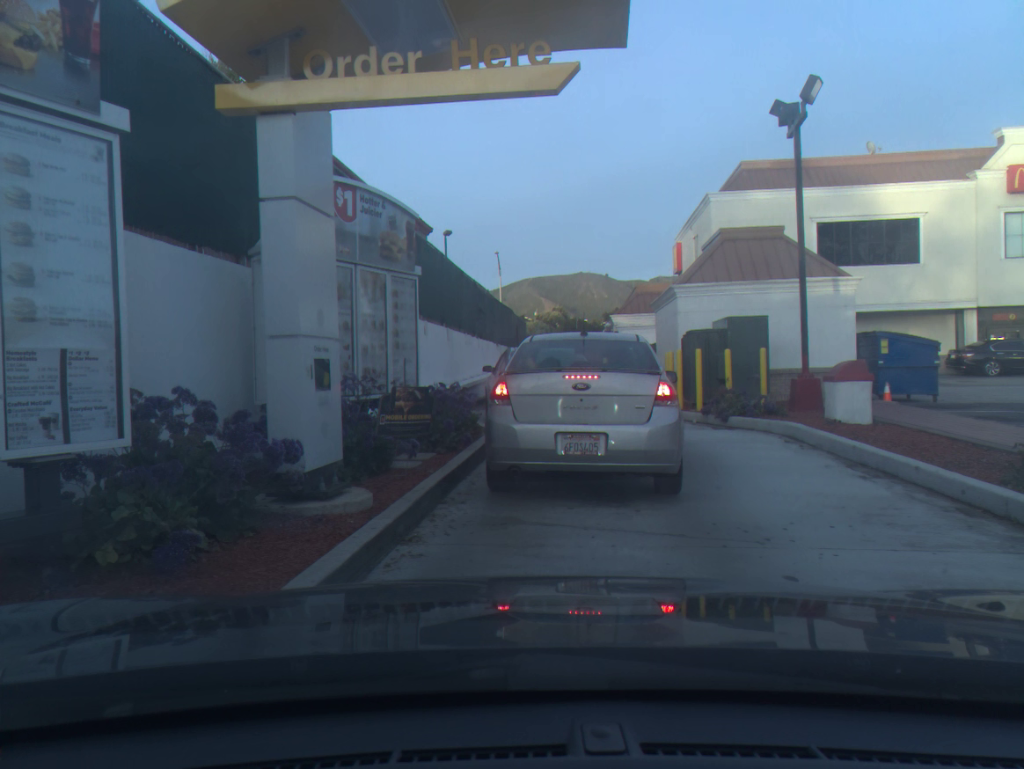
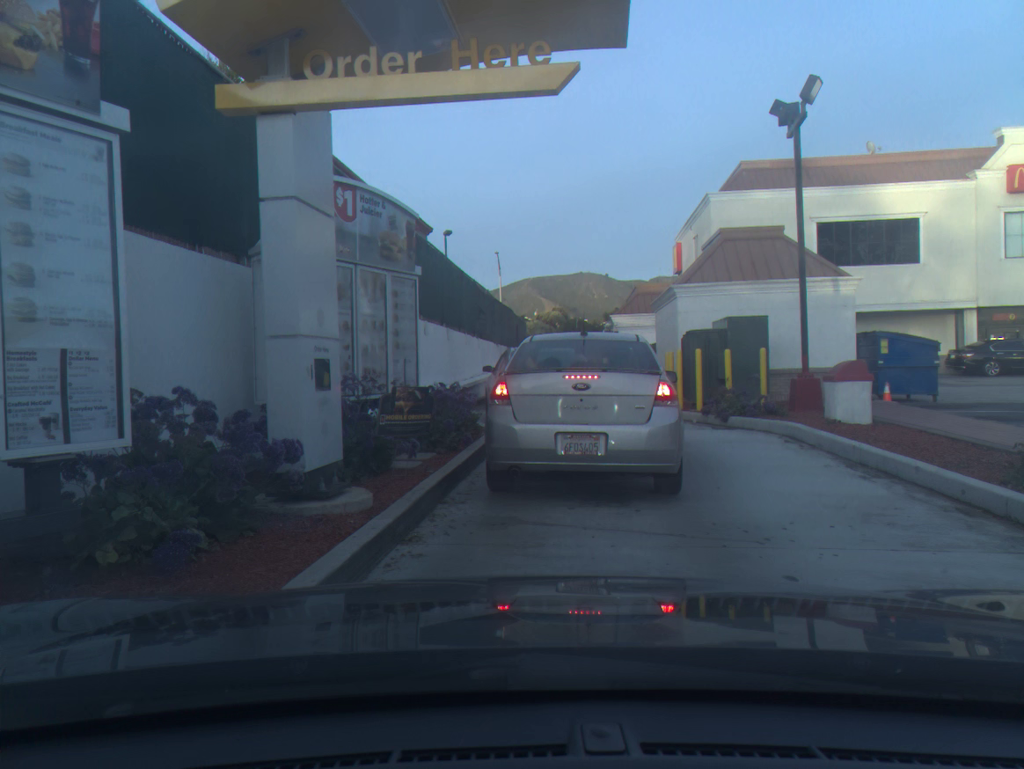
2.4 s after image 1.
(0.0, 0.0) m; 0°
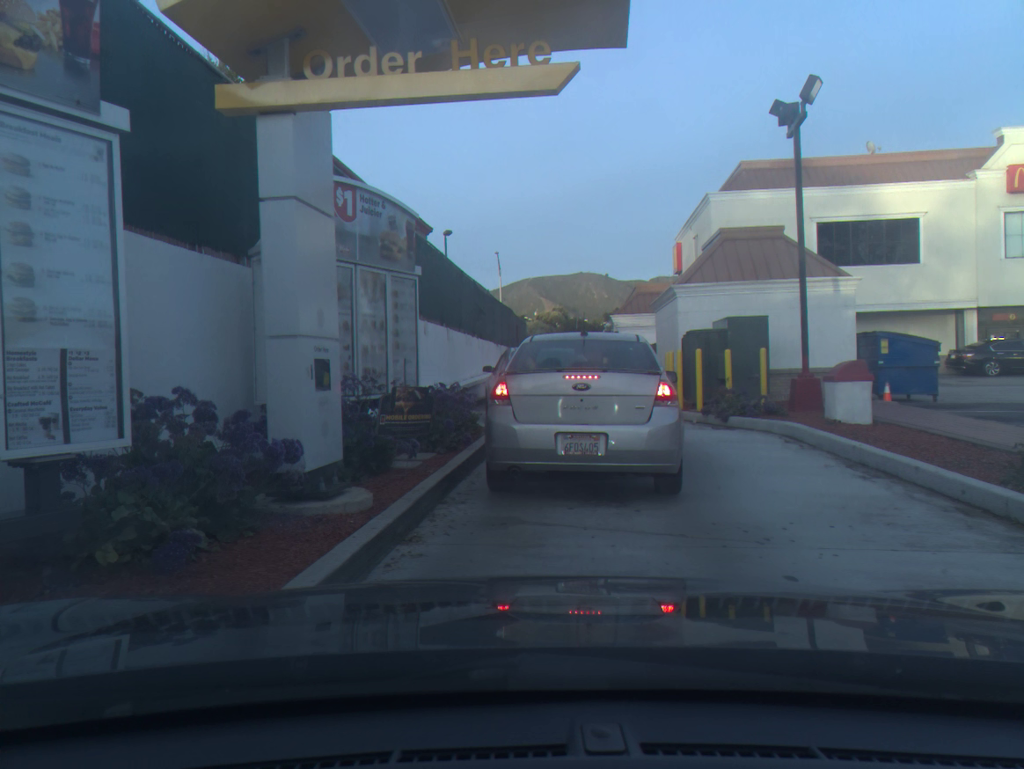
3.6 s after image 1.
(0.0, 0.0) m; 0°
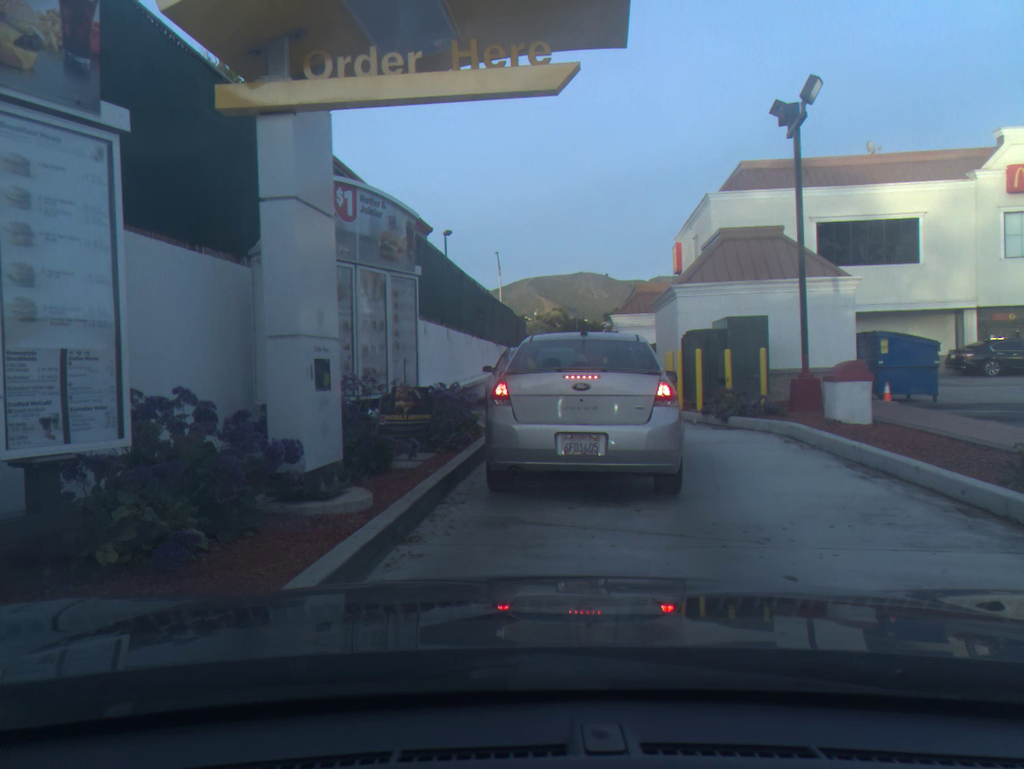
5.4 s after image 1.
(0.0, 0.0) m; 0°
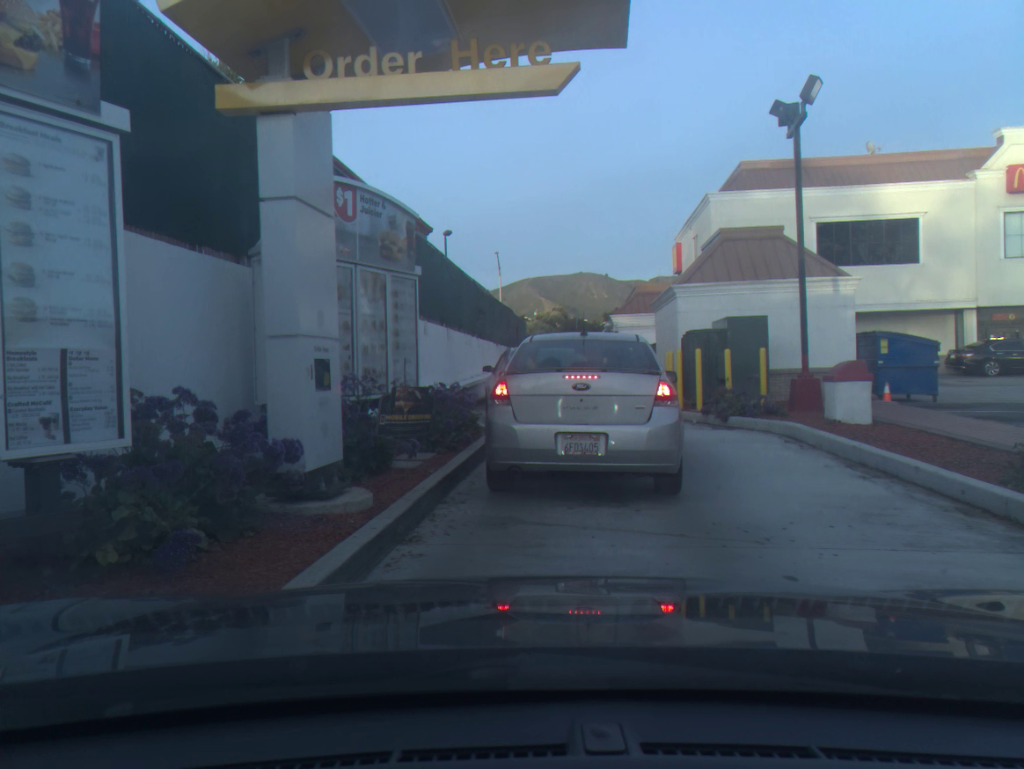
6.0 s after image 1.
(0.0, 0.0) m; 0°
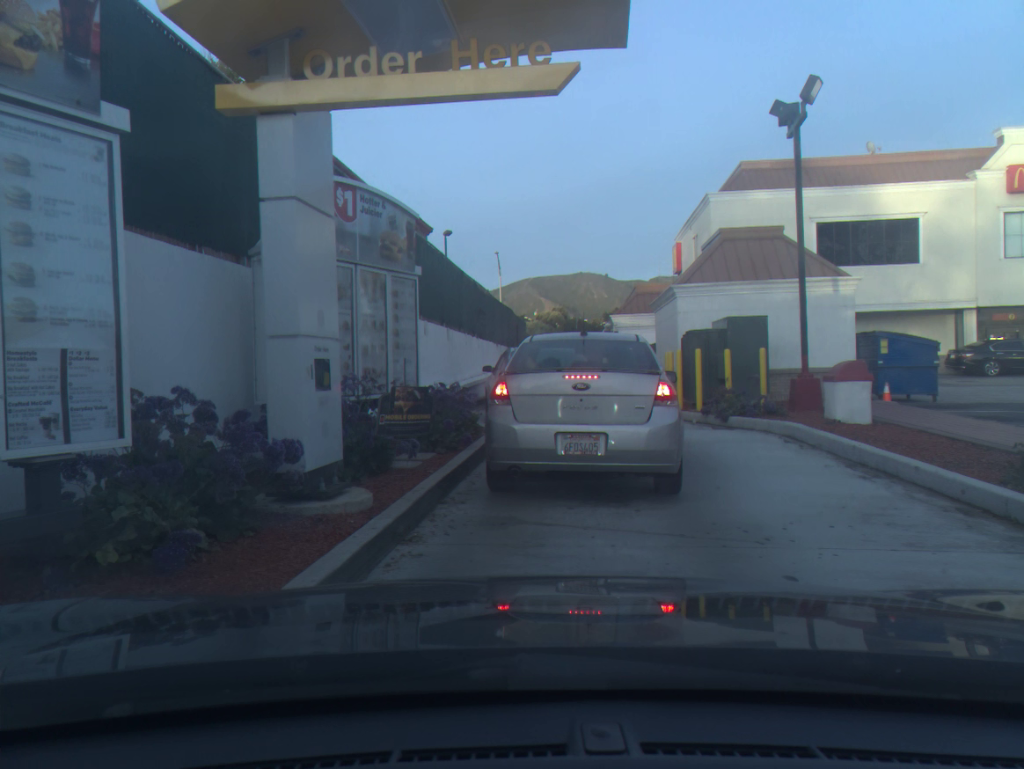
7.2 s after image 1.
(0.0, 0.0) m; 0°
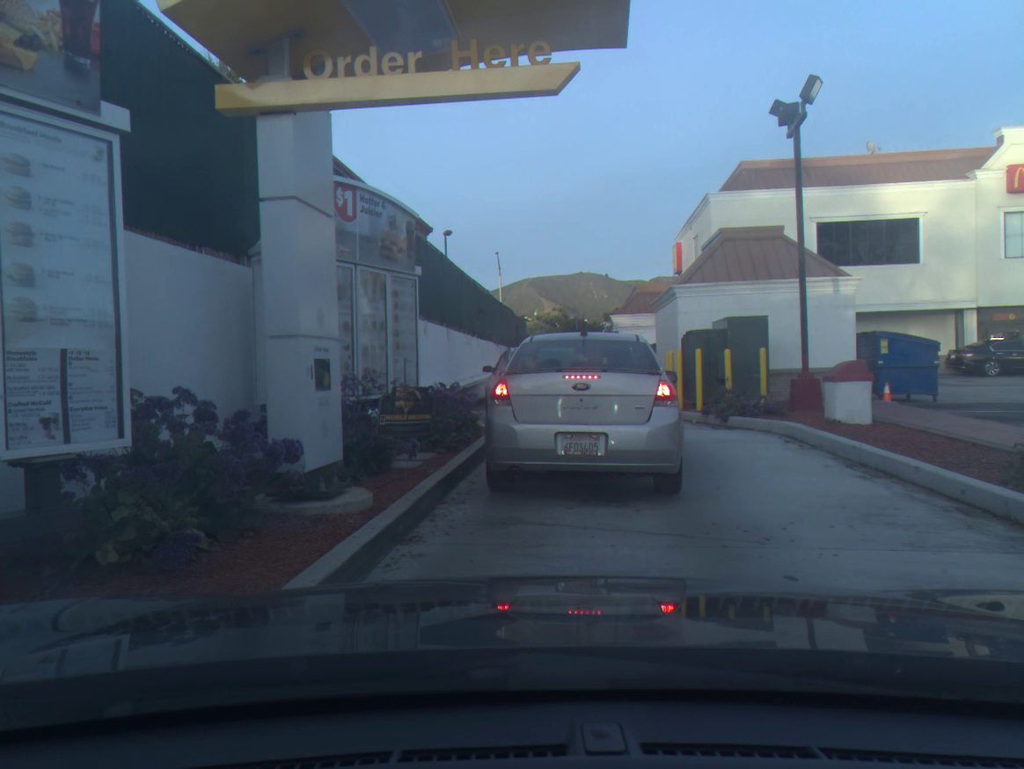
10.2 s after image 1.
(0.0, 0.0) m; 0°
